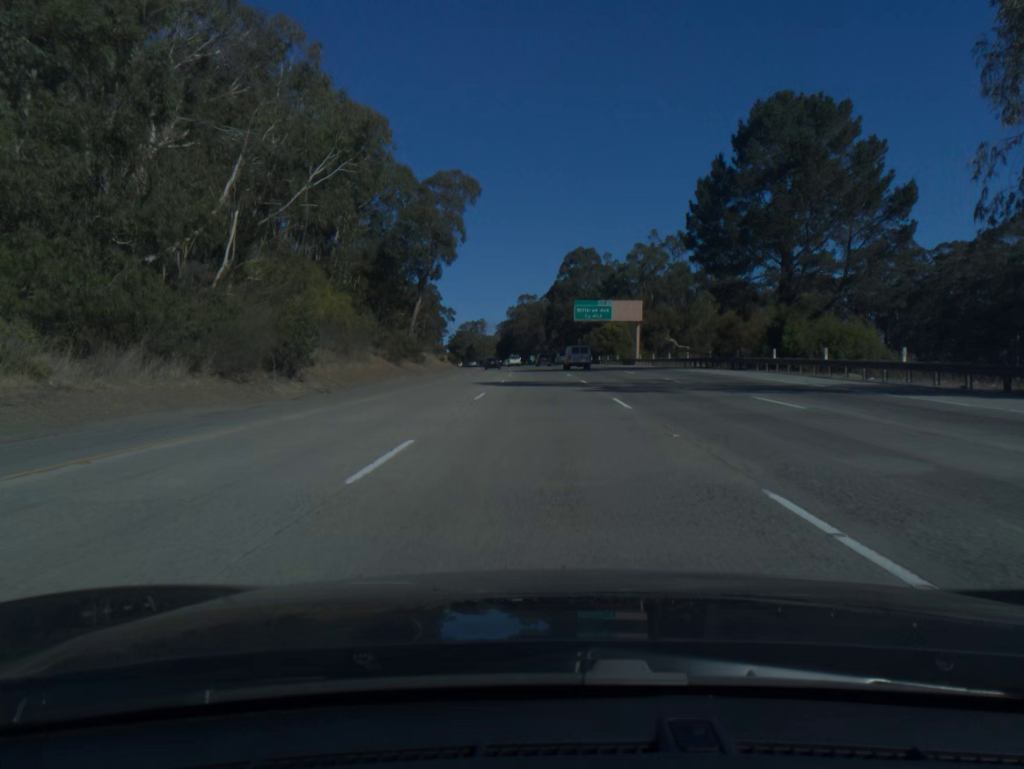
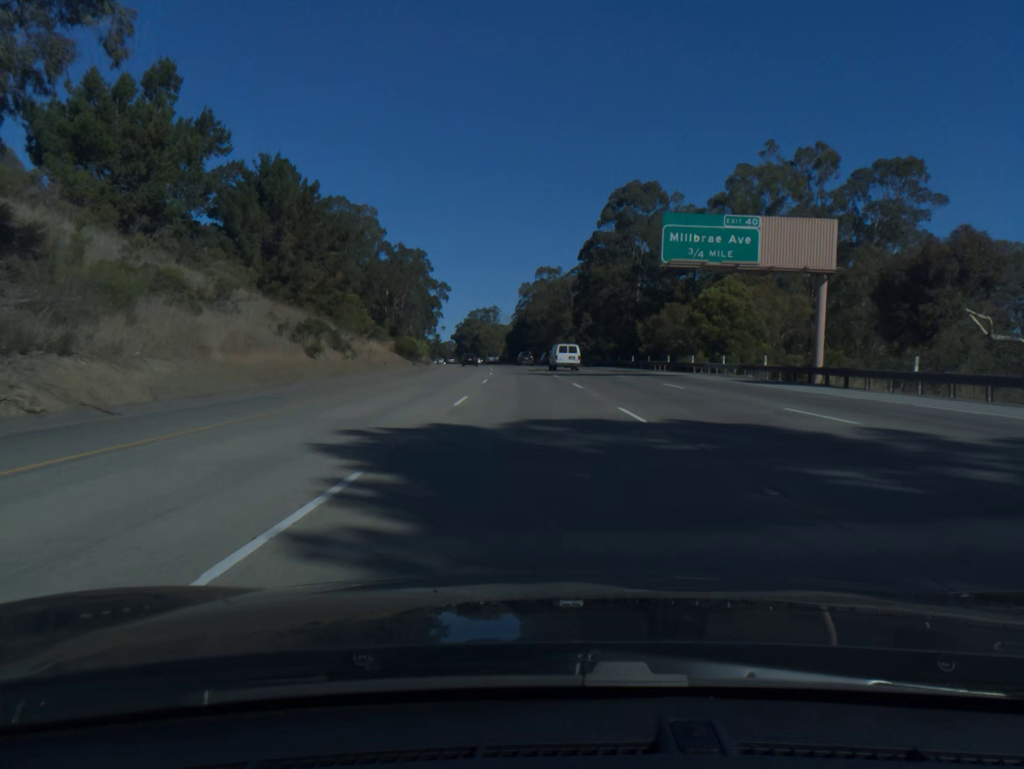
(-0.3, +61.9) m; -1°
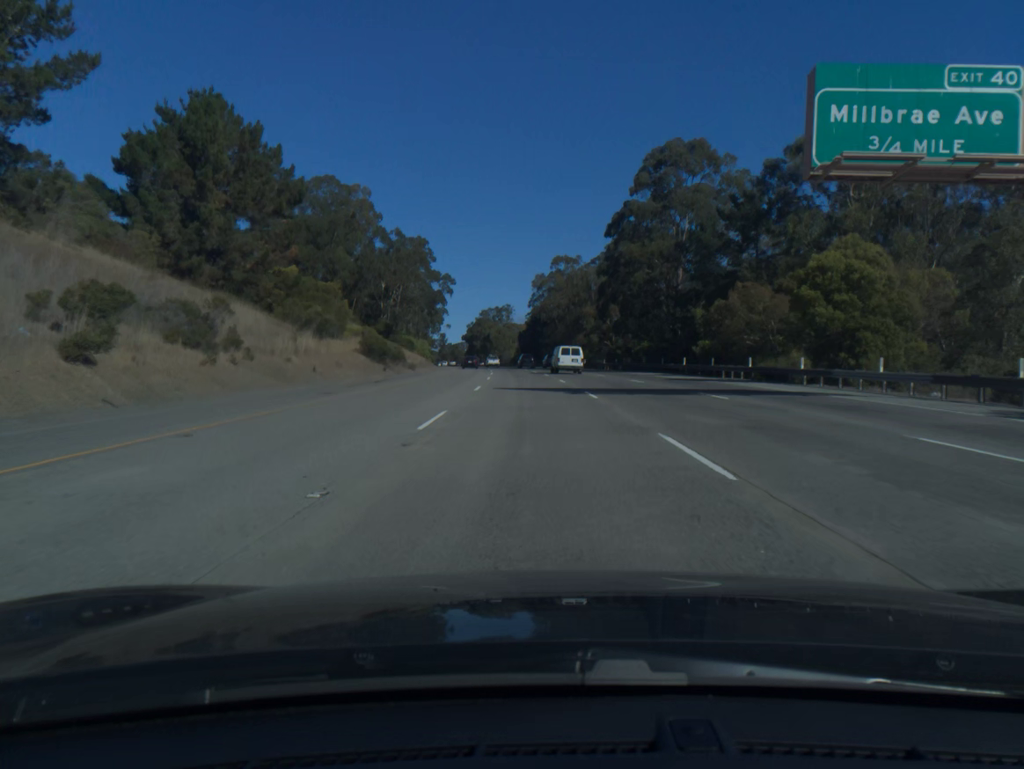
(-0.2, +20.7) m; -1°
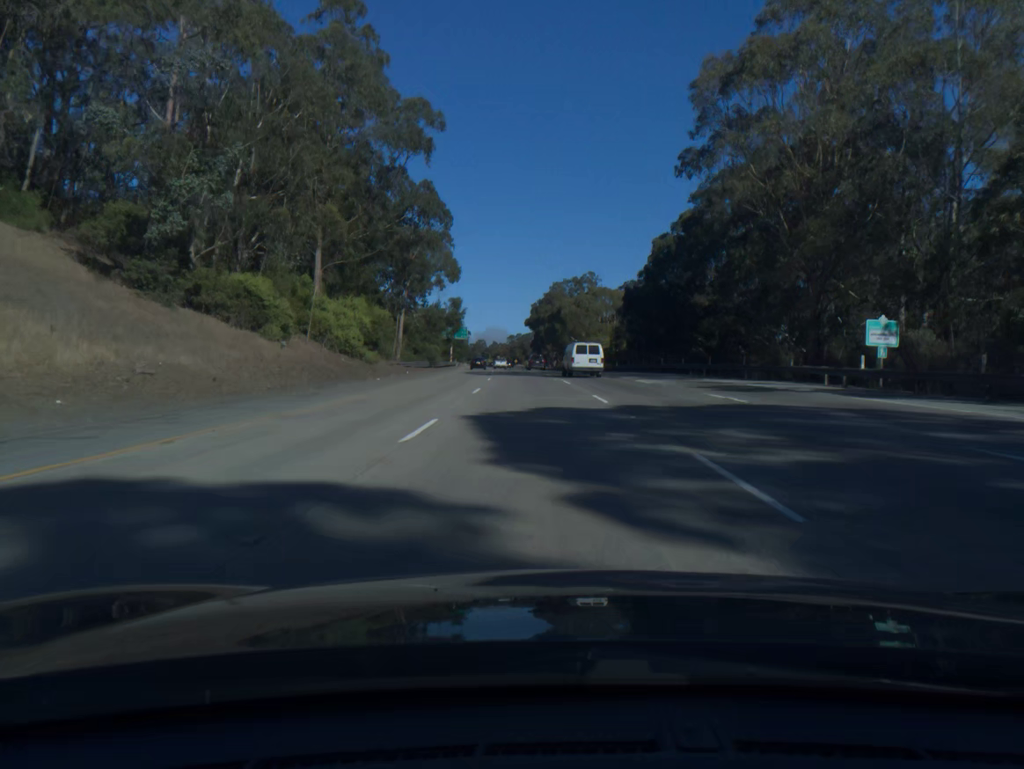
(-5.4, +103.8) m; -6°
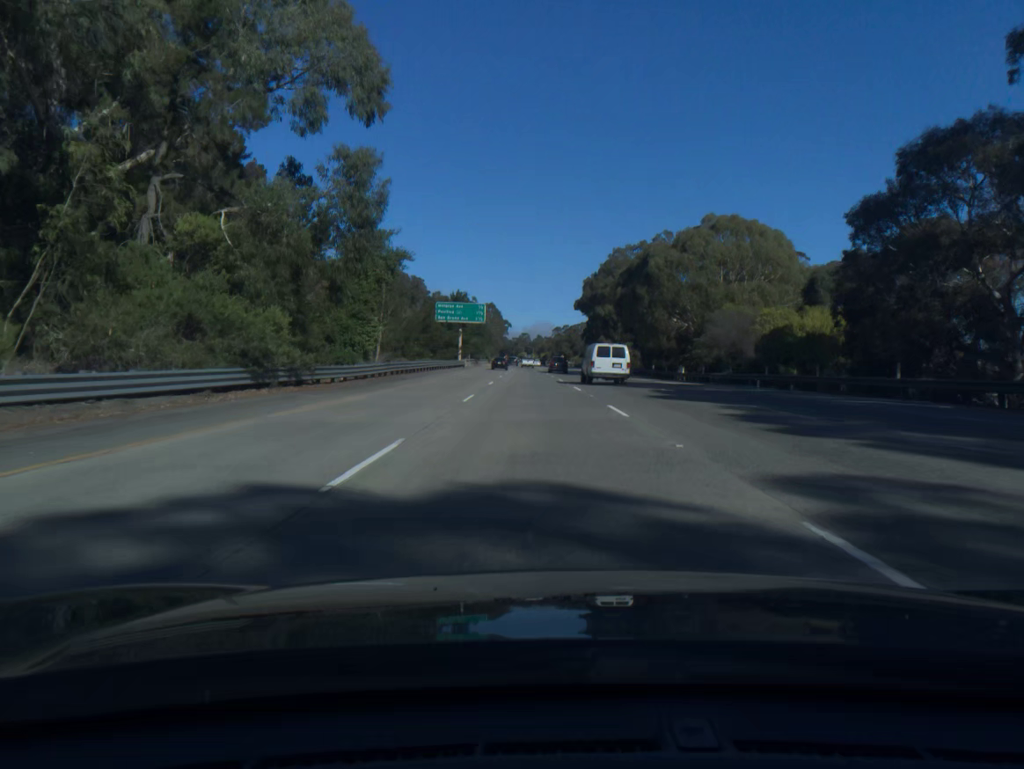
(-1.7, +62.7) m; -3°
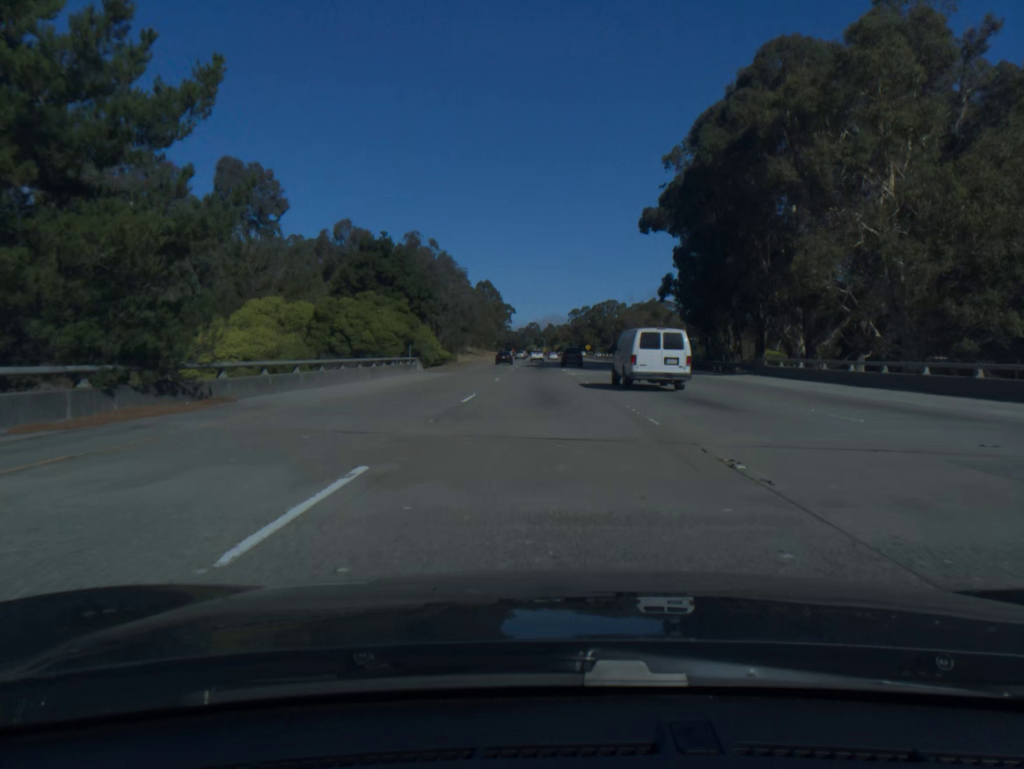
(-2.1, +104.8) m; -1°
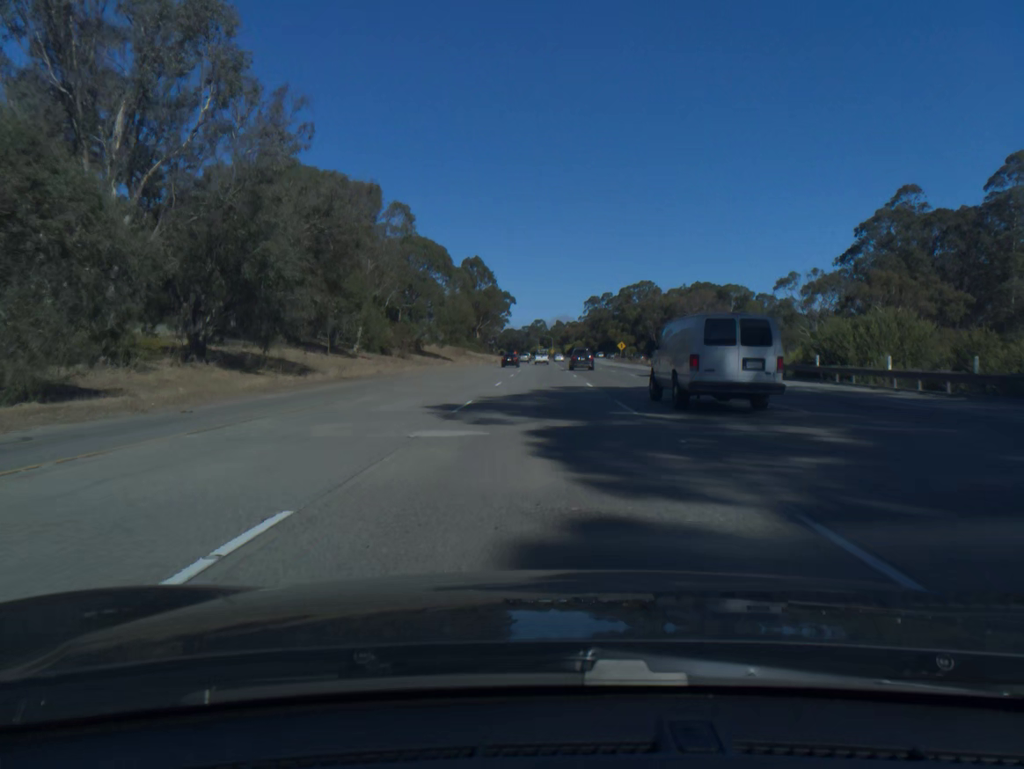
(-0.2, +83.6) m; 0°
